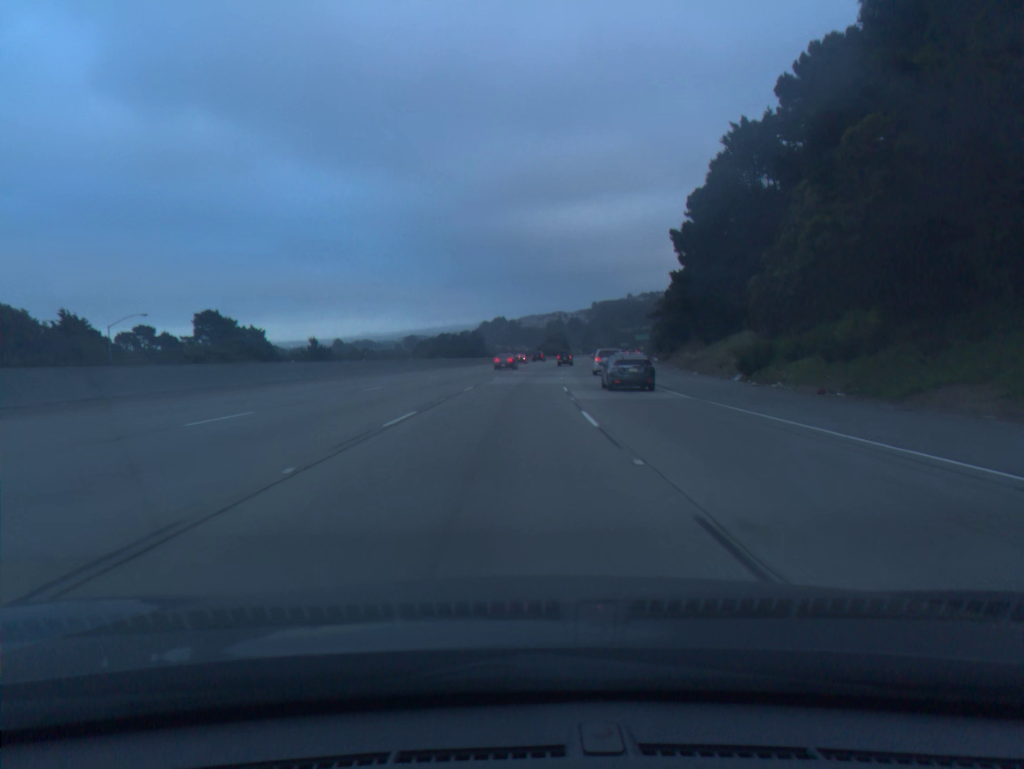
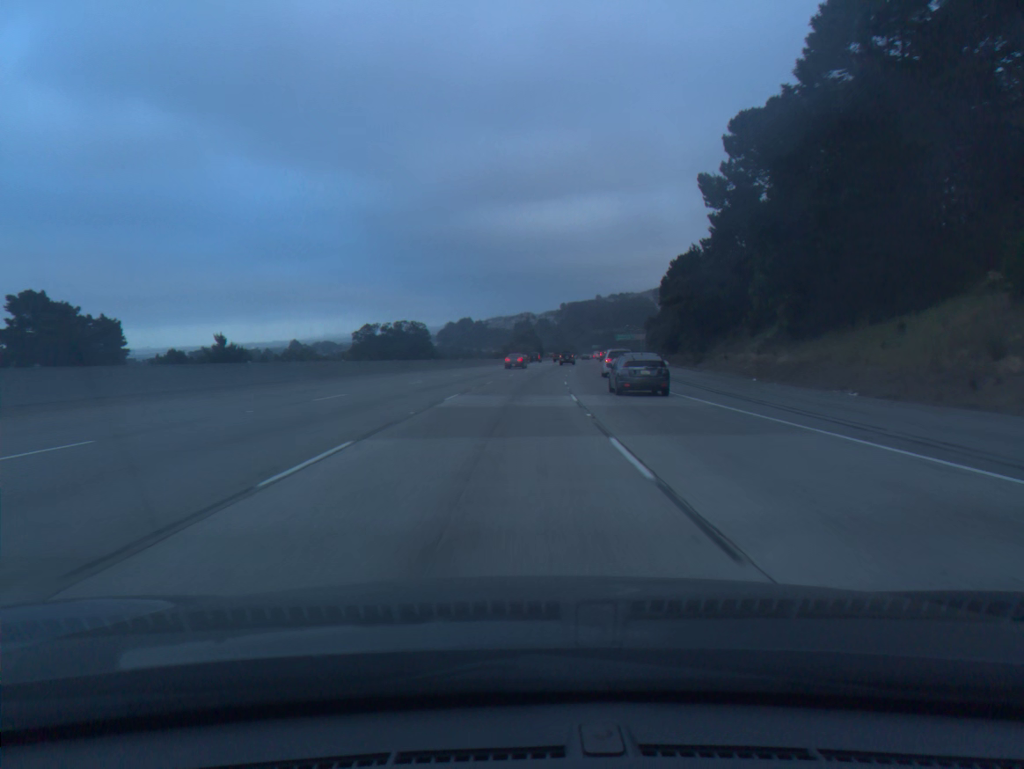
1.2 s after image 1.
(+0.7, +35.4) m; +2°
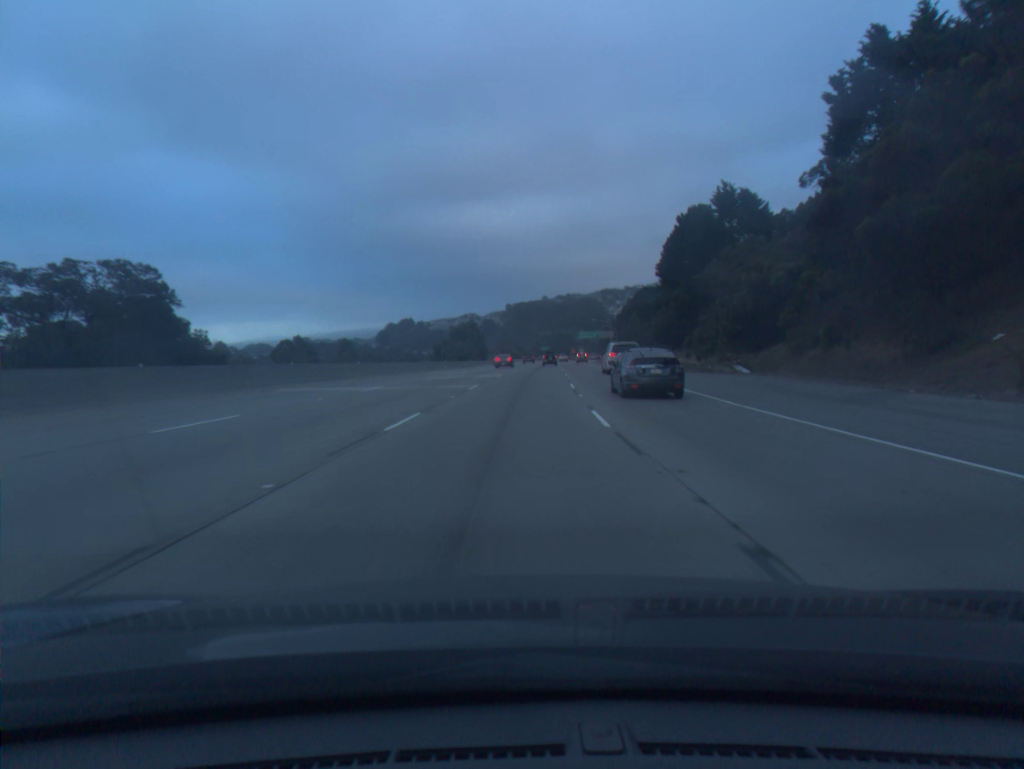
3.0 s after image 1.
(+1.8, +53.0) m; +4°
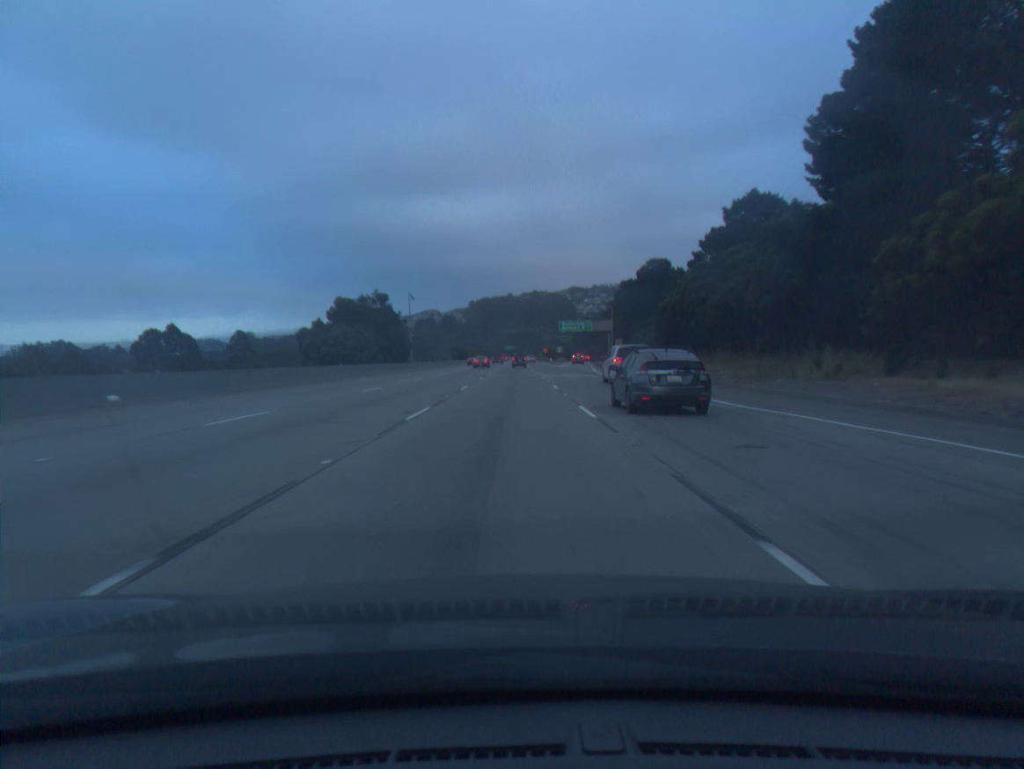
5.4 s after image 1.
(+2.4, +70.6) m; +3°
